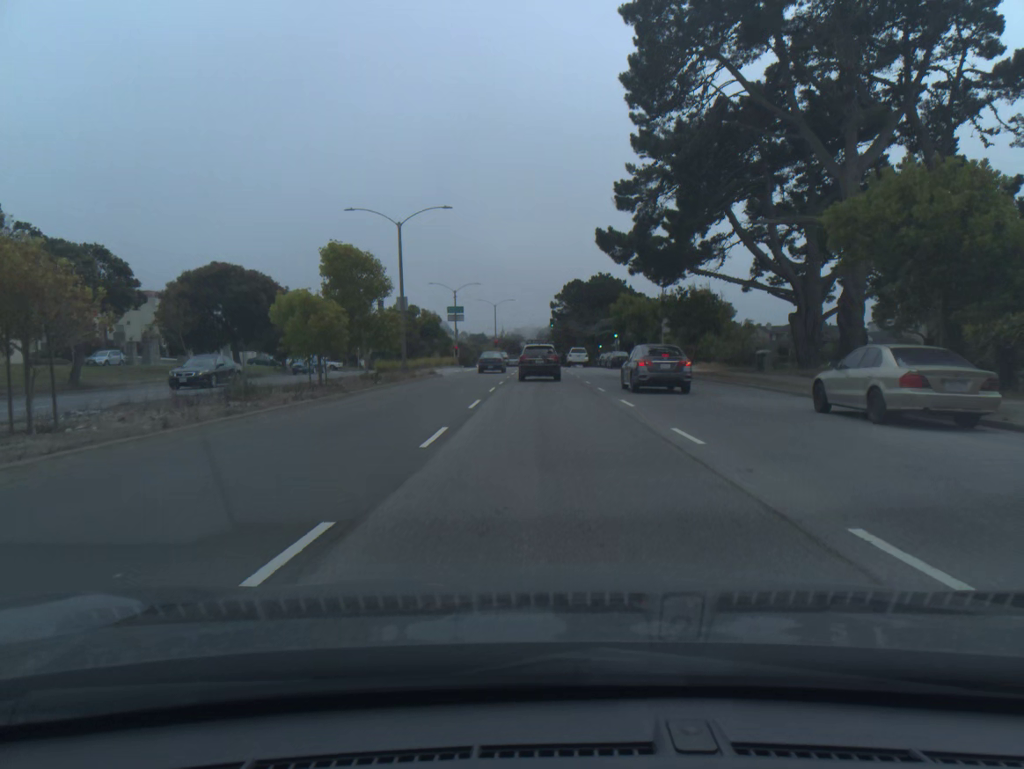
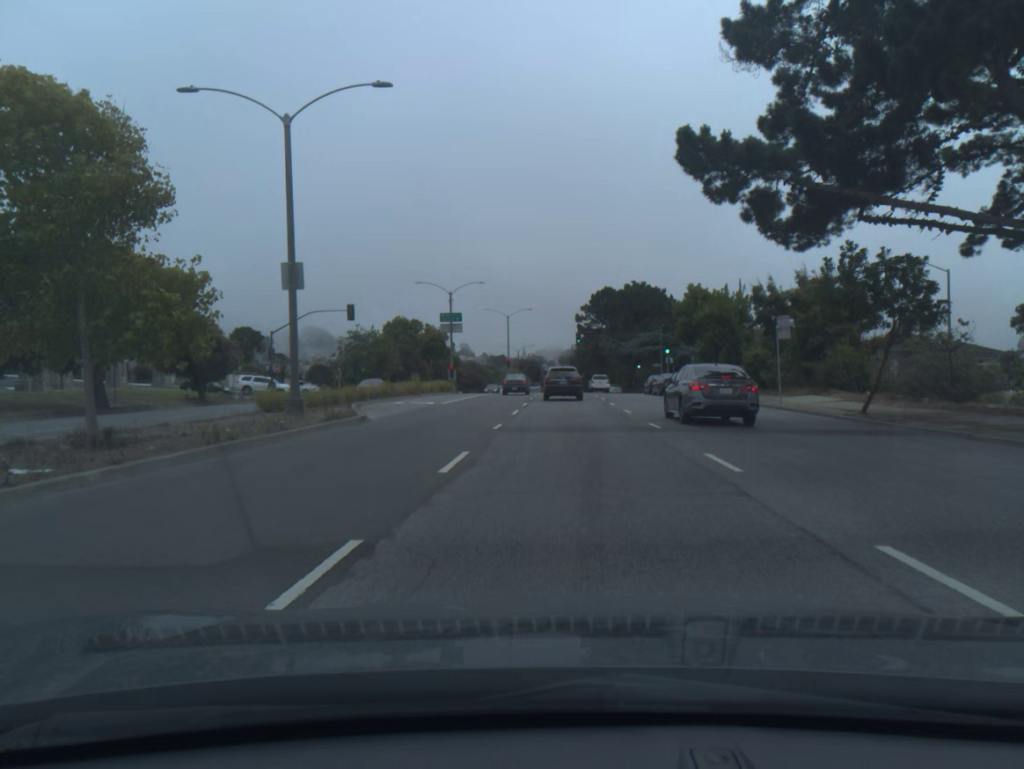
(-0.1, +22.1) m; 0°
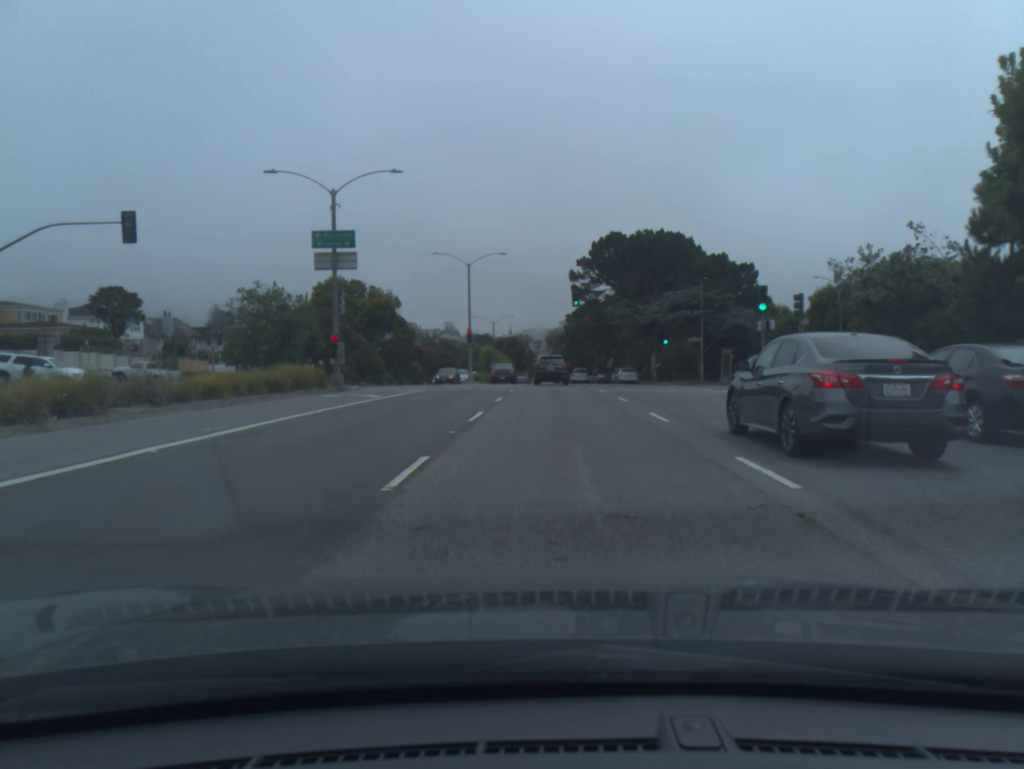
(+0.1, +32.3) m; 0°
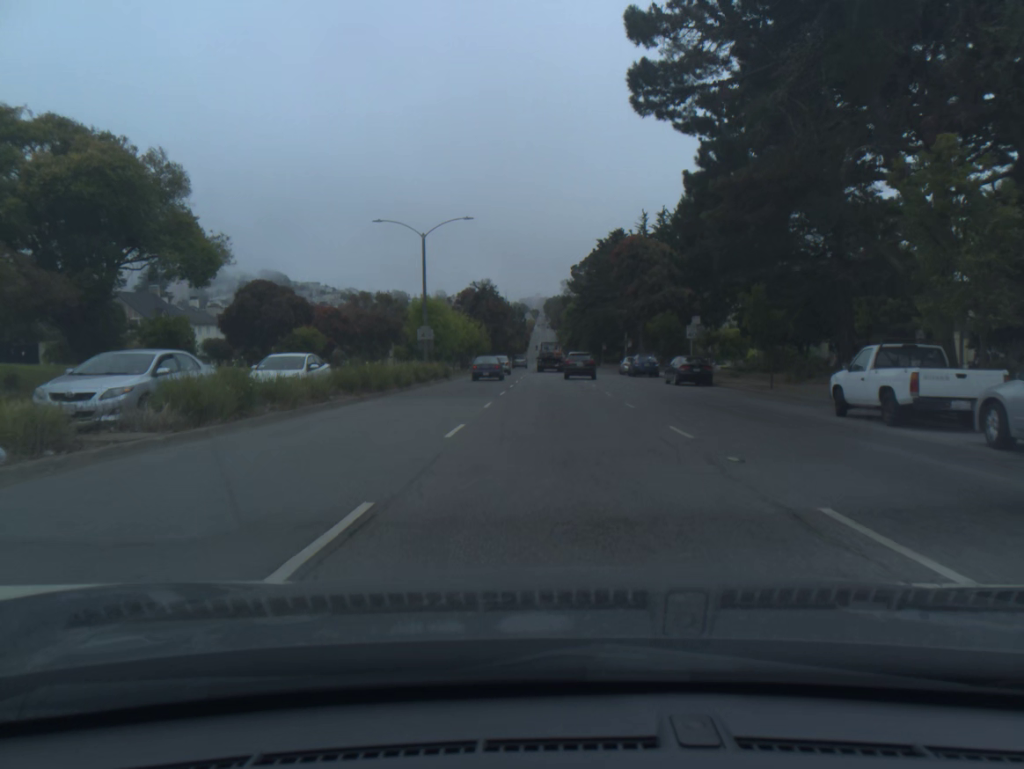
(0.0, +59.0) m; 0°
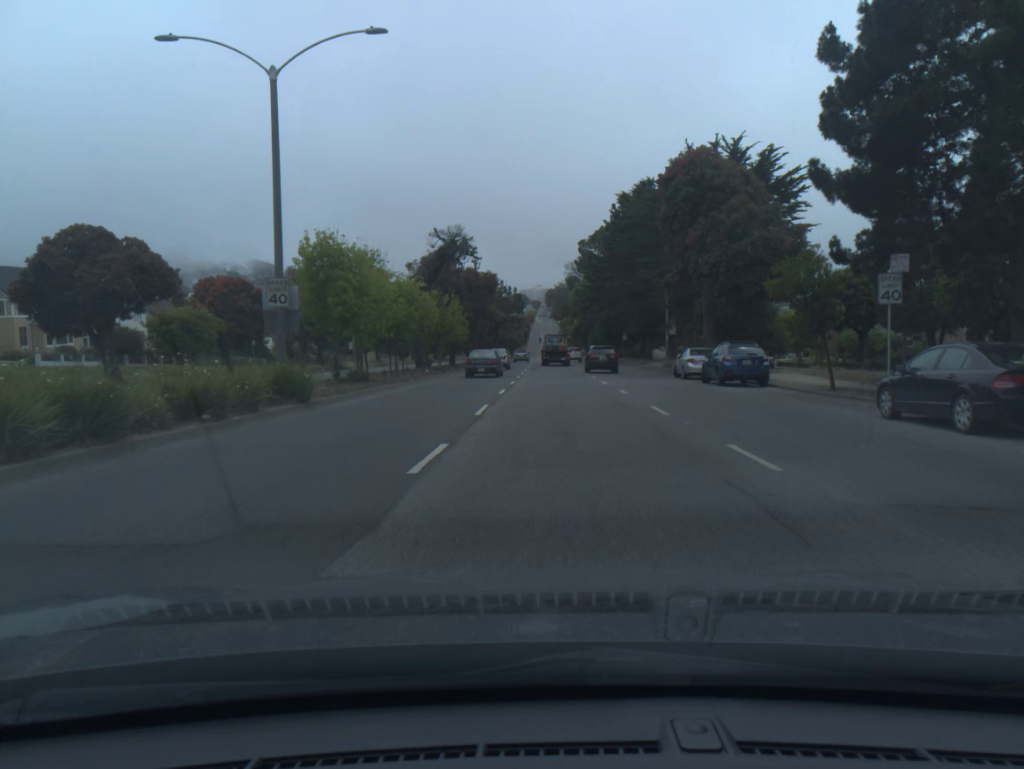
(0.0, +25.5) m; 0°
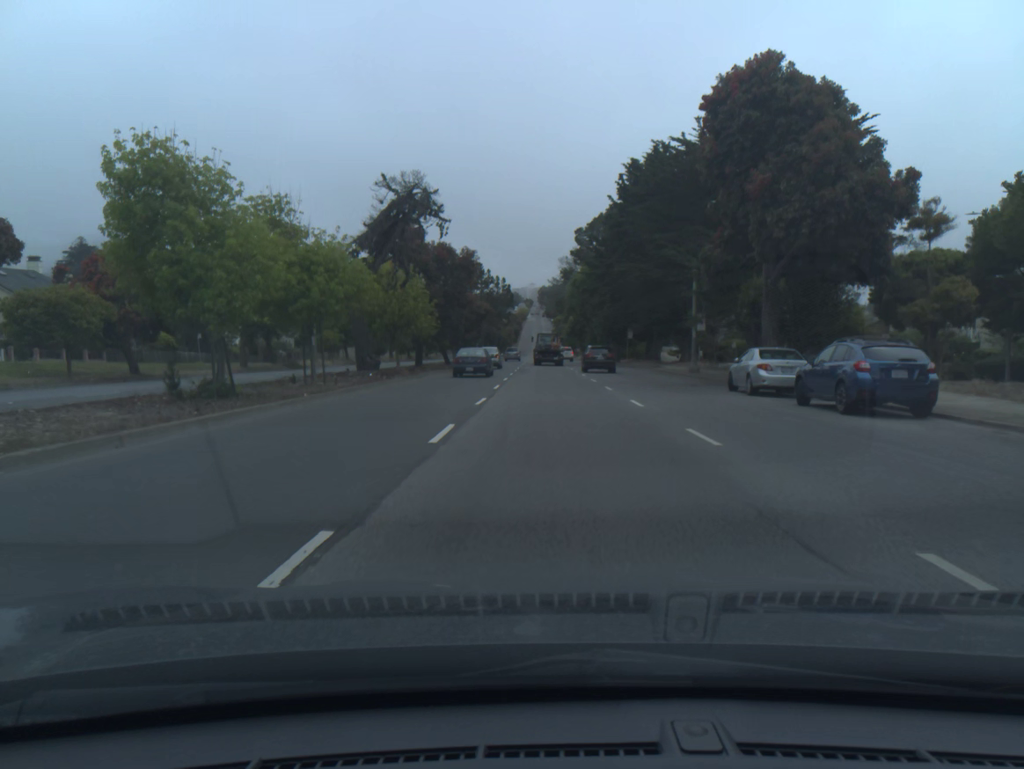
(0.0, +12.7) m; 0°
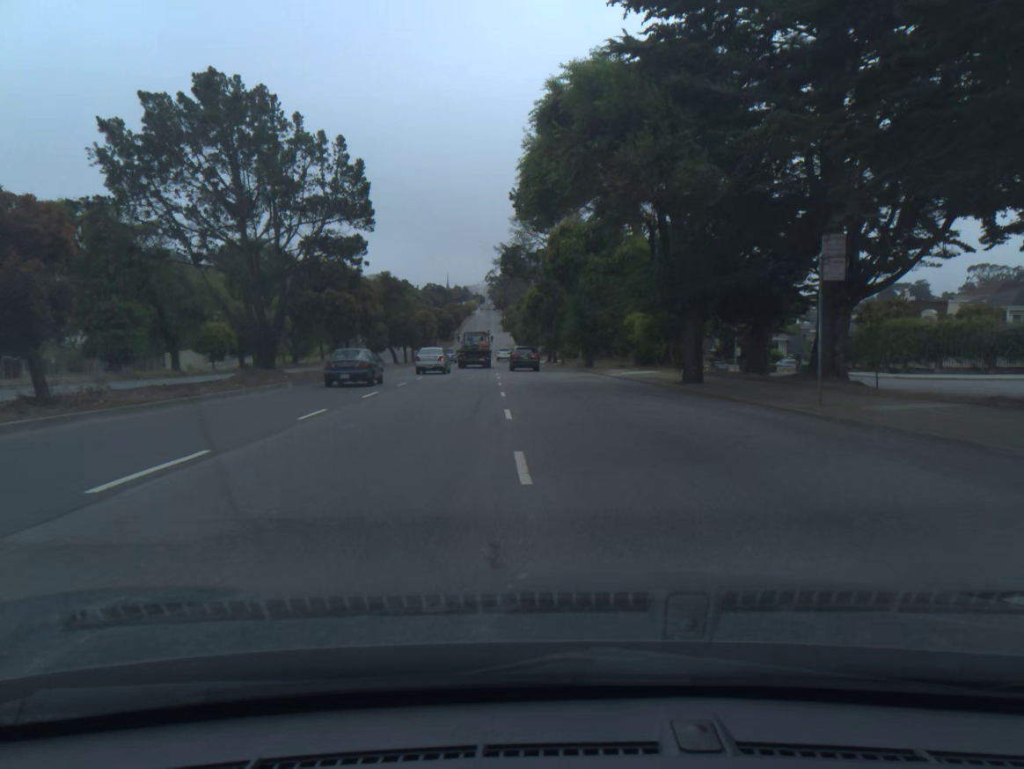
(+1.6, +61.9) m; +3°
